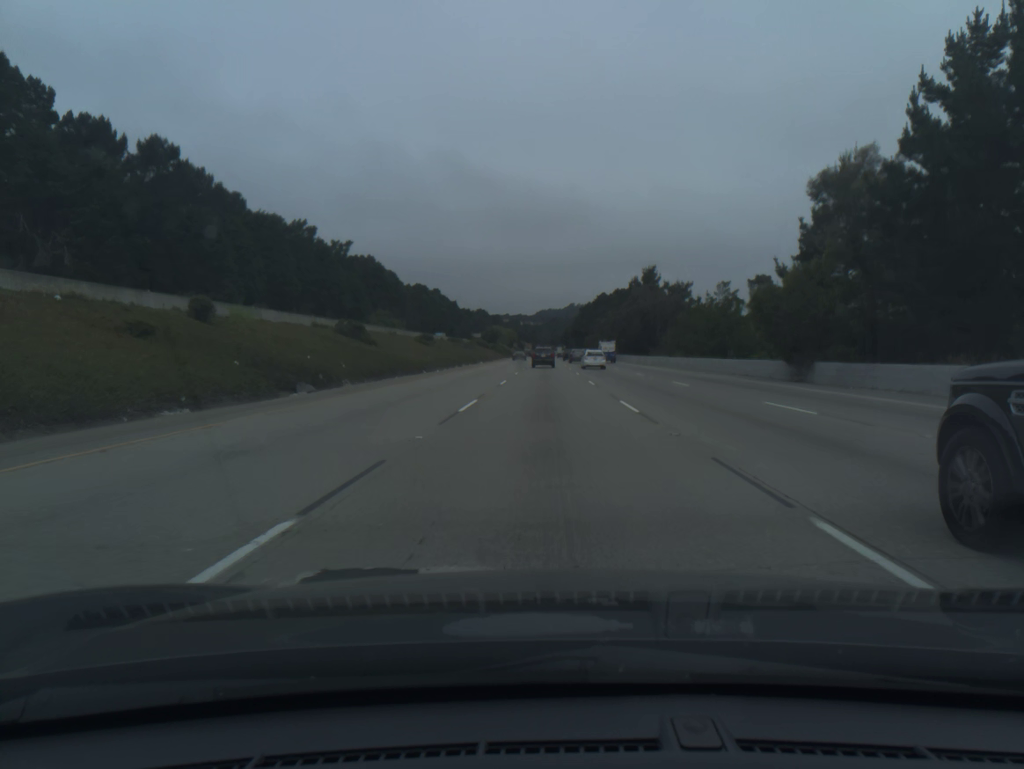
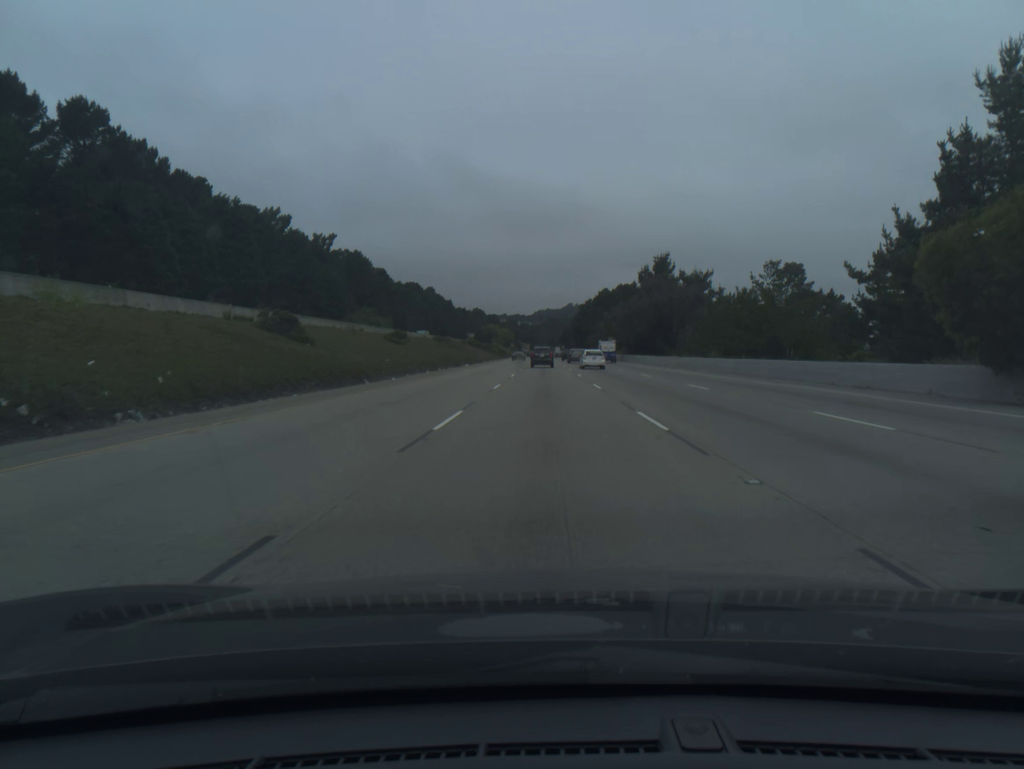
(0.0, +18.5) m; 0°
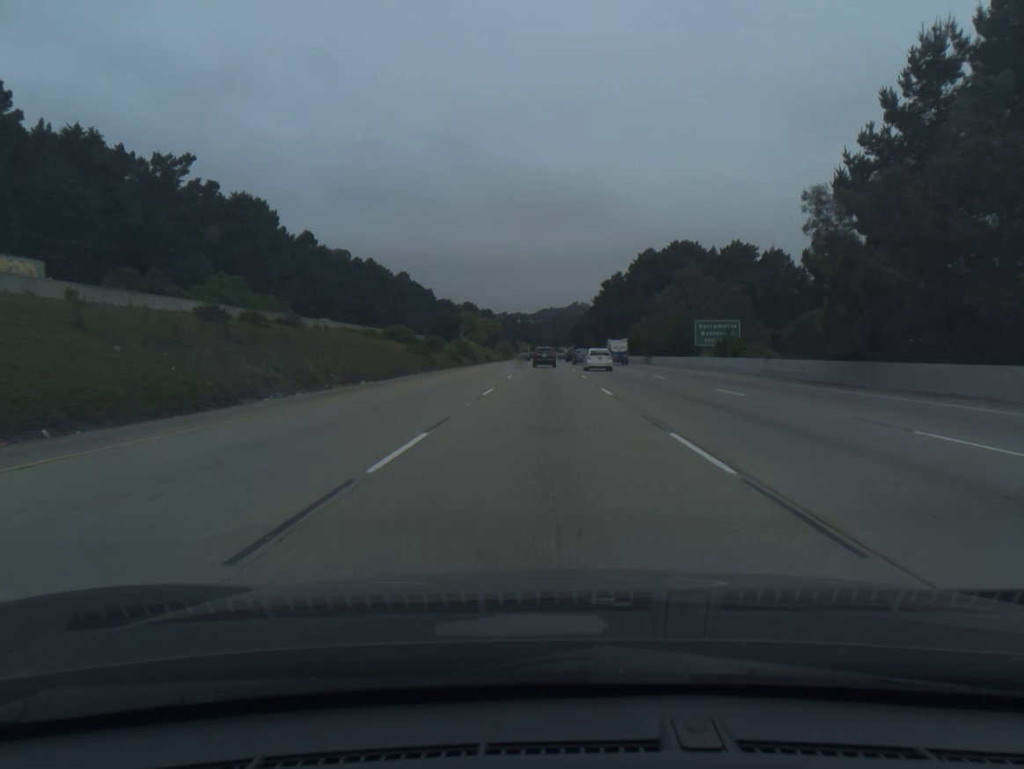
(-0.1, +92.2) m; 0°
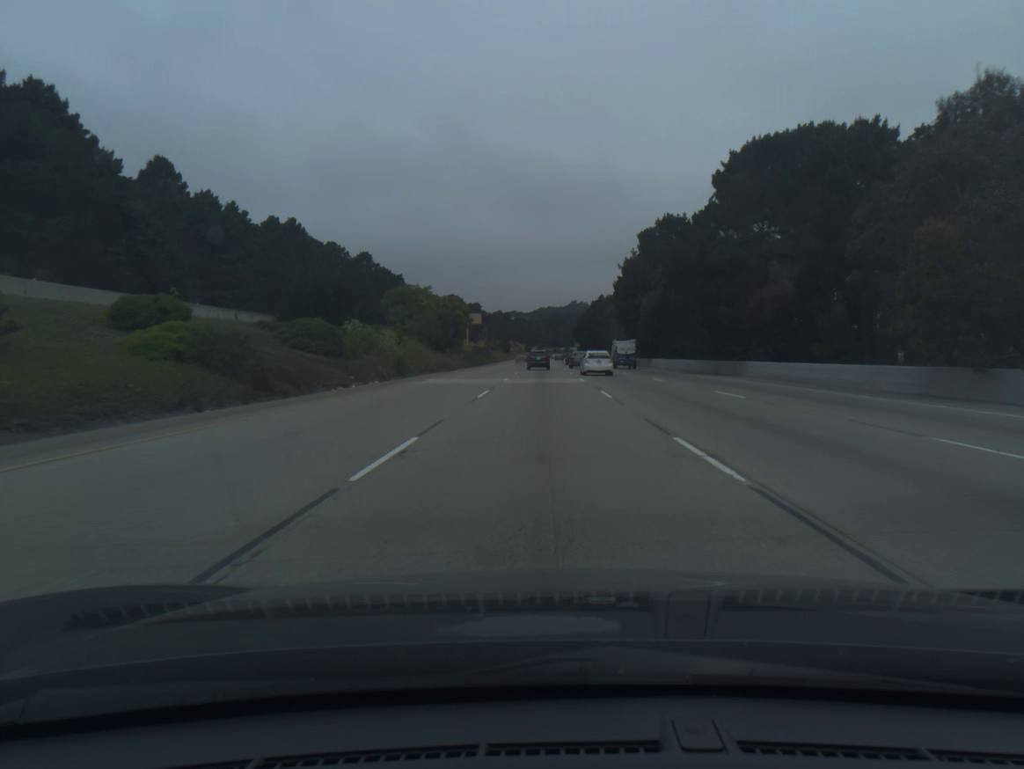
(+0.2, +73.5) m; 0°
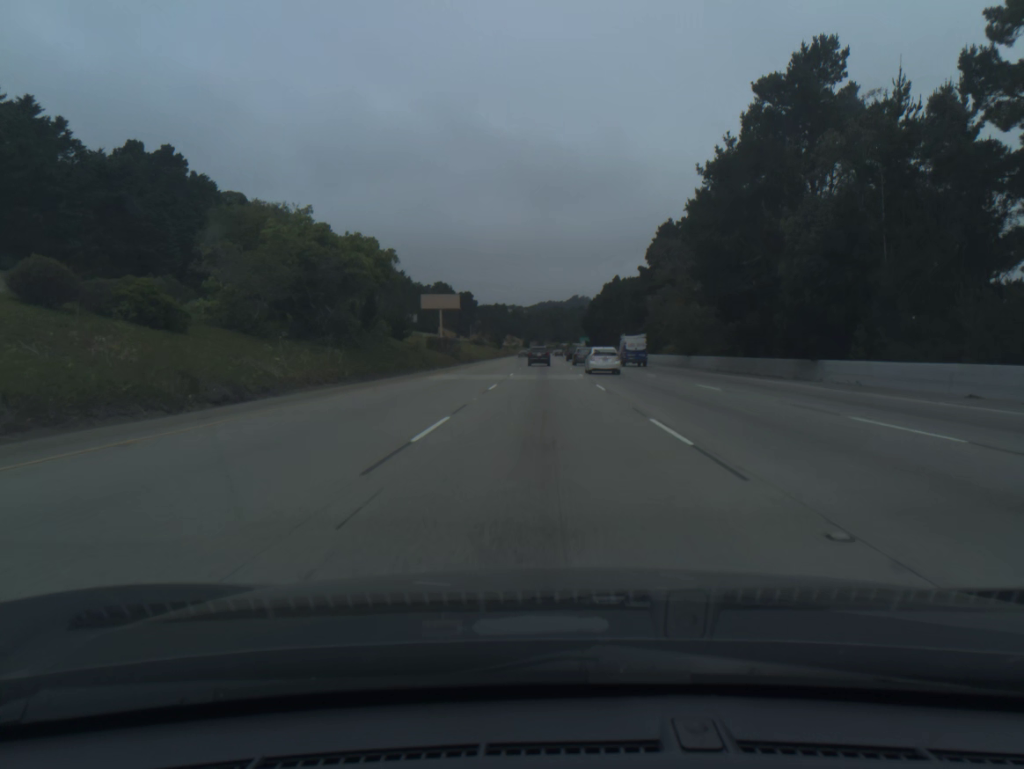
(-0.1, +55.3) m; 0°
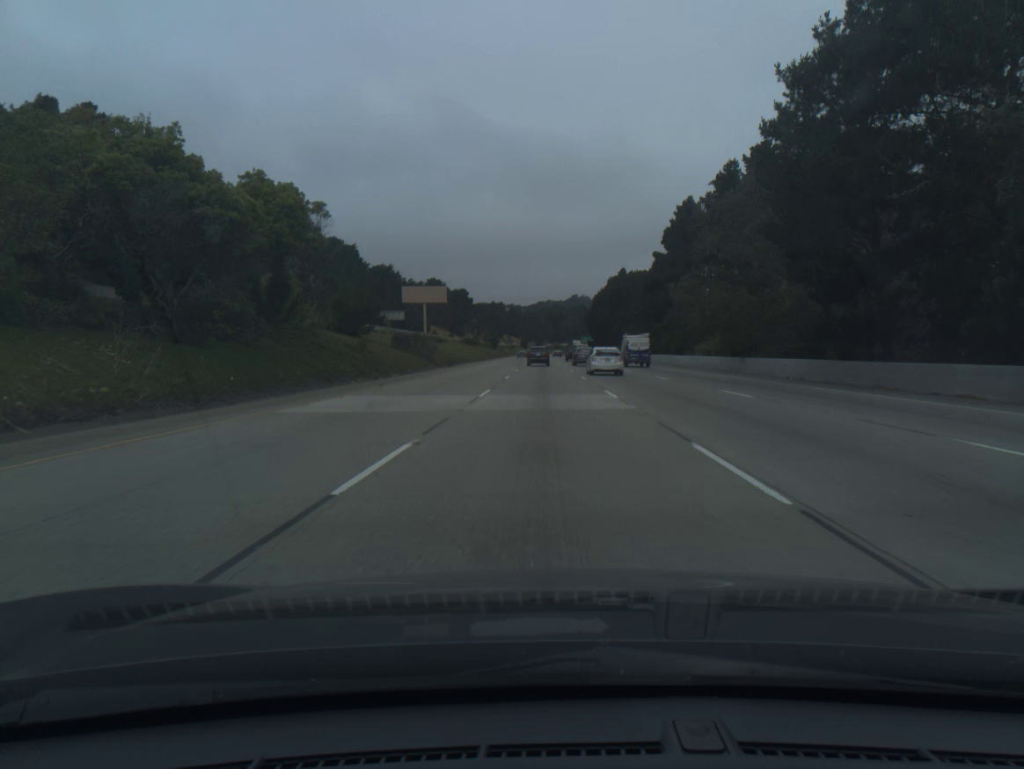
(0.0, +18.5) m; 0°
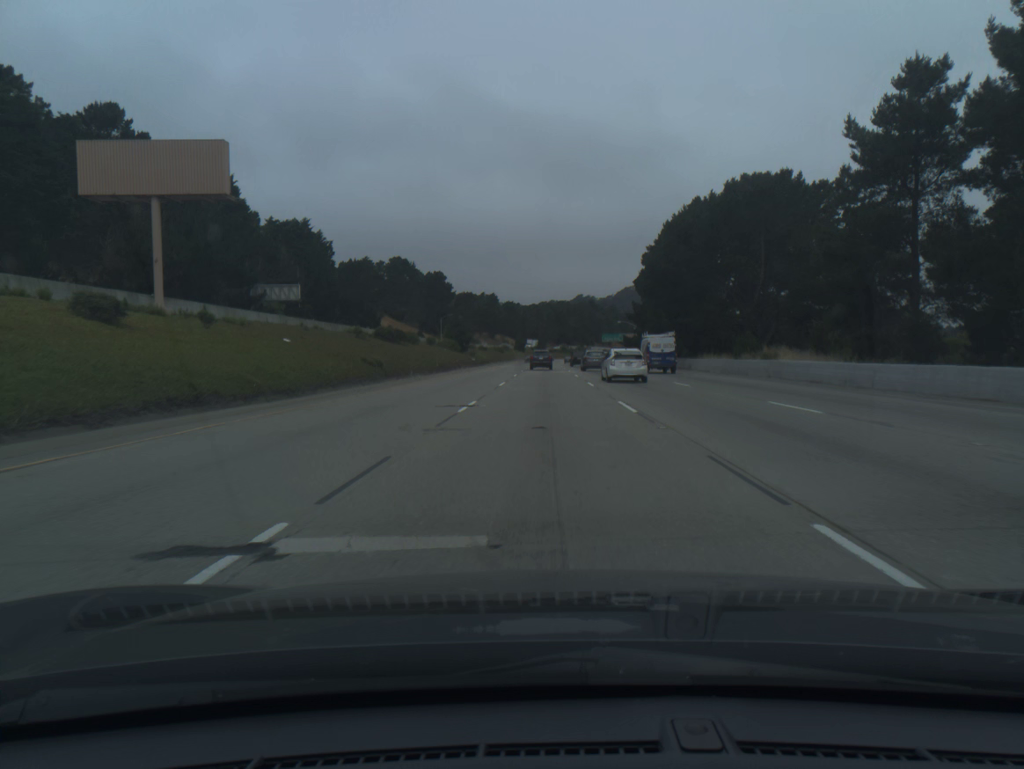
(0.0, +92.5) m; 0°
